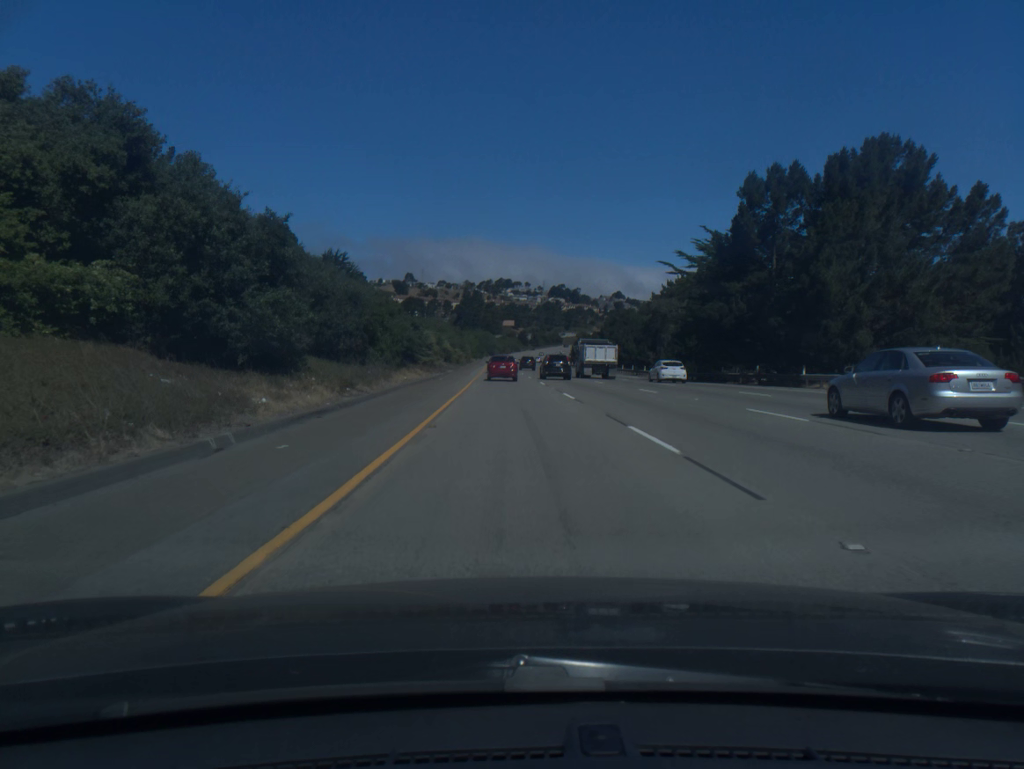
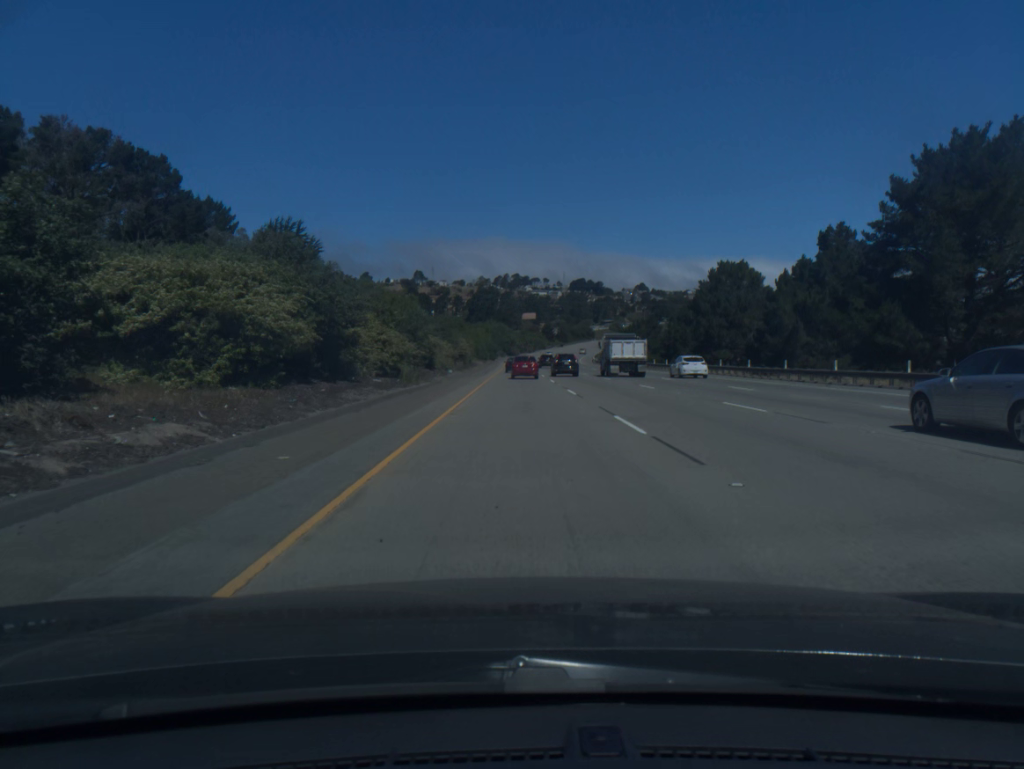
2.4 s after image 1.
(-1.6, +70.0) m; -1°
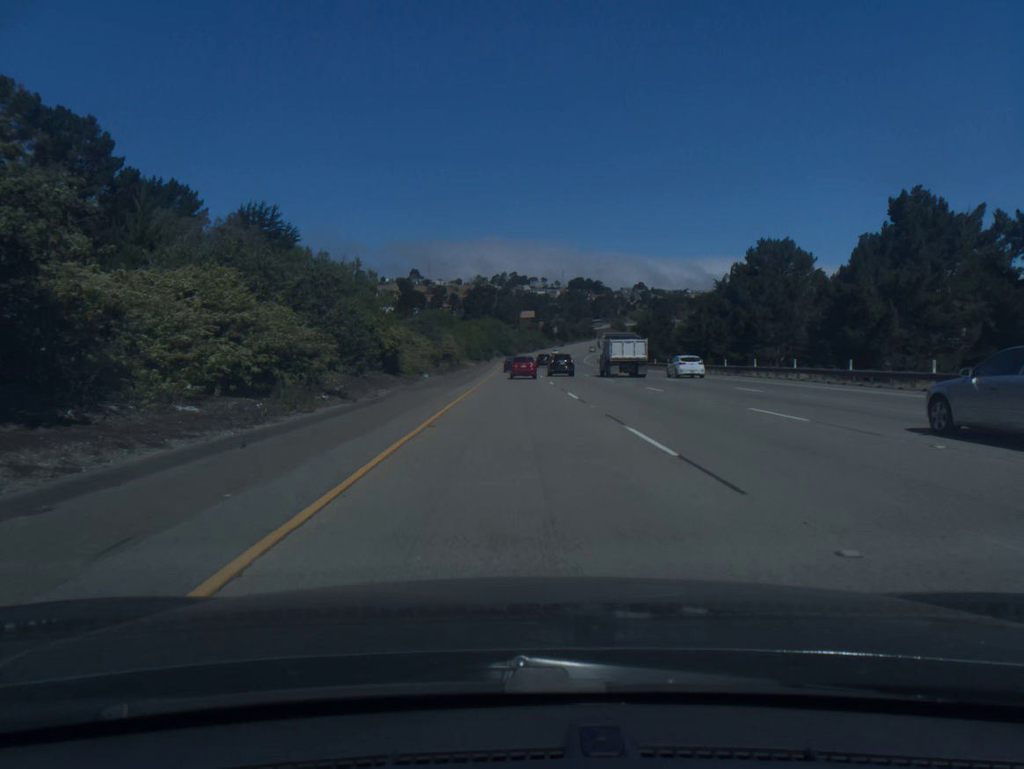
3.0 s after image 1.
(0.0, +17.5) m; 0°
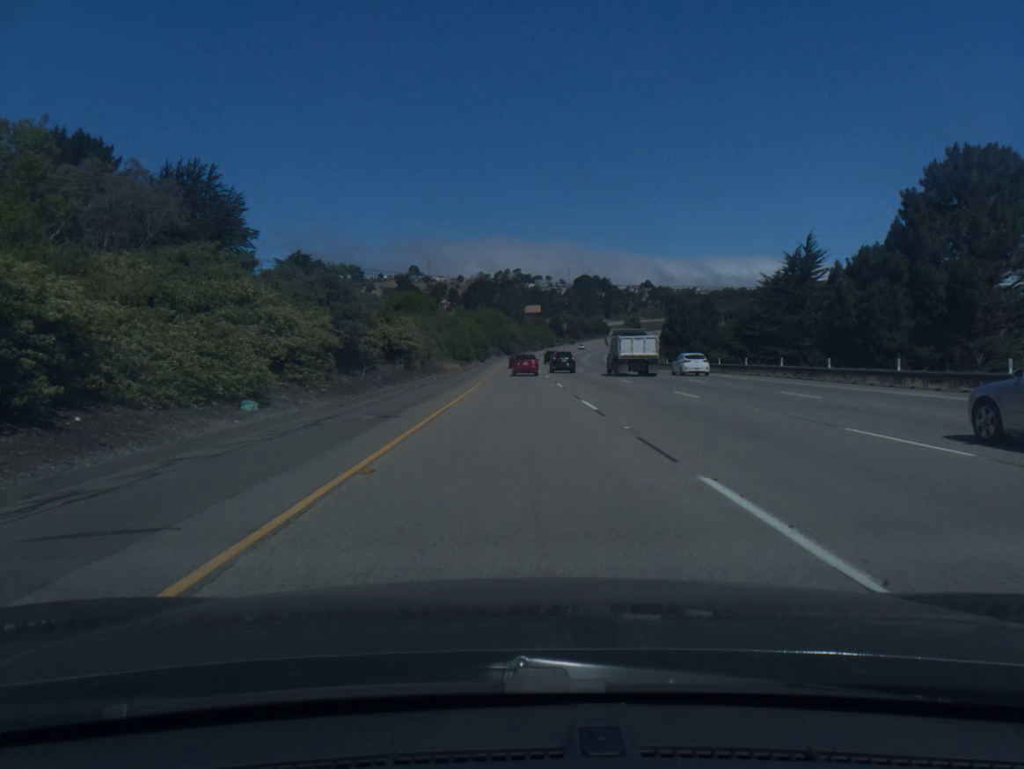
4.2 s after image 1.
(-0.1, +34.9) m; 0°
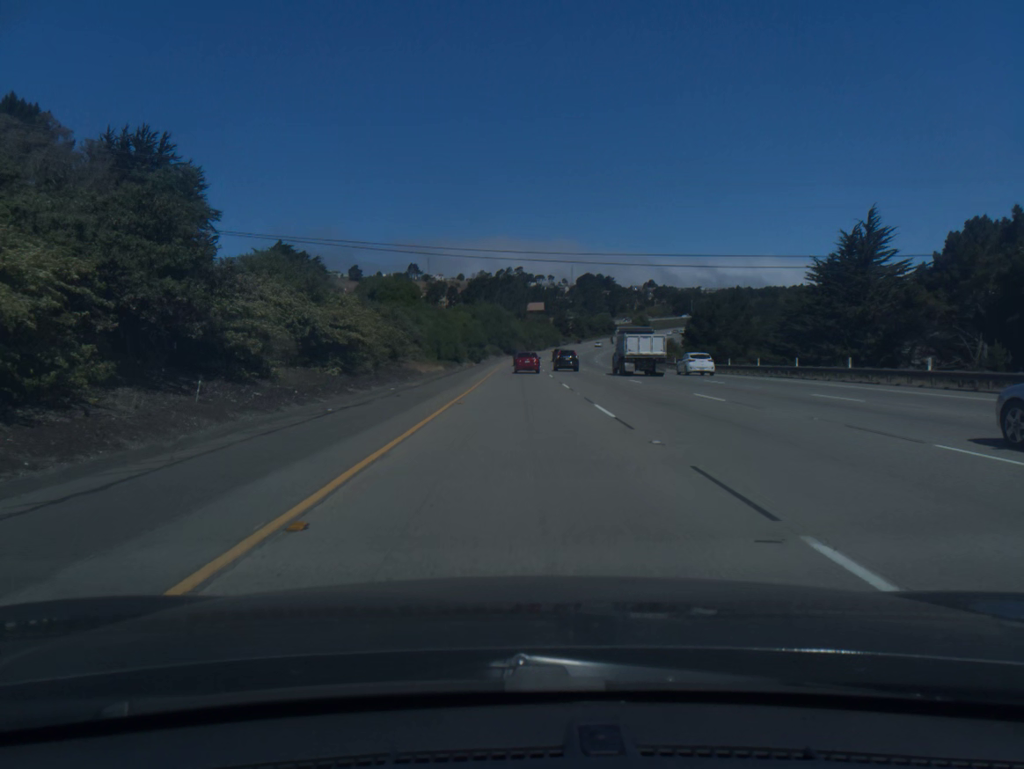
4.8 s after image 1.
(0.0, +17.4) m; 0°
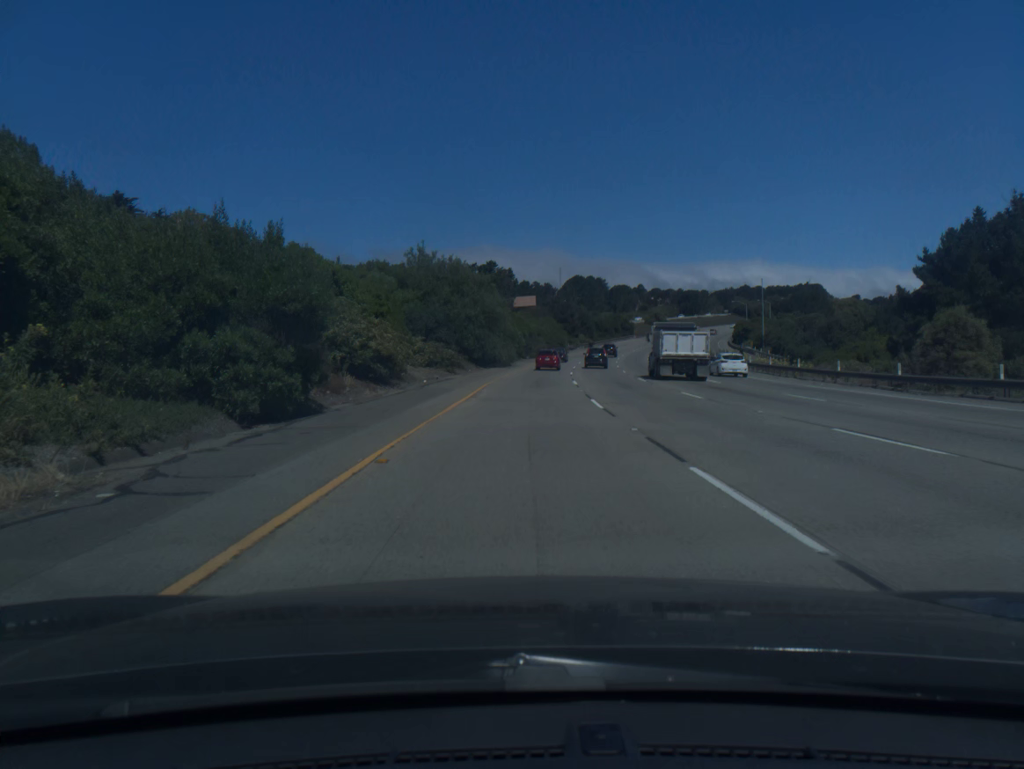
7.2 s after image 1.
(+0.2, +69.5) m; +1°
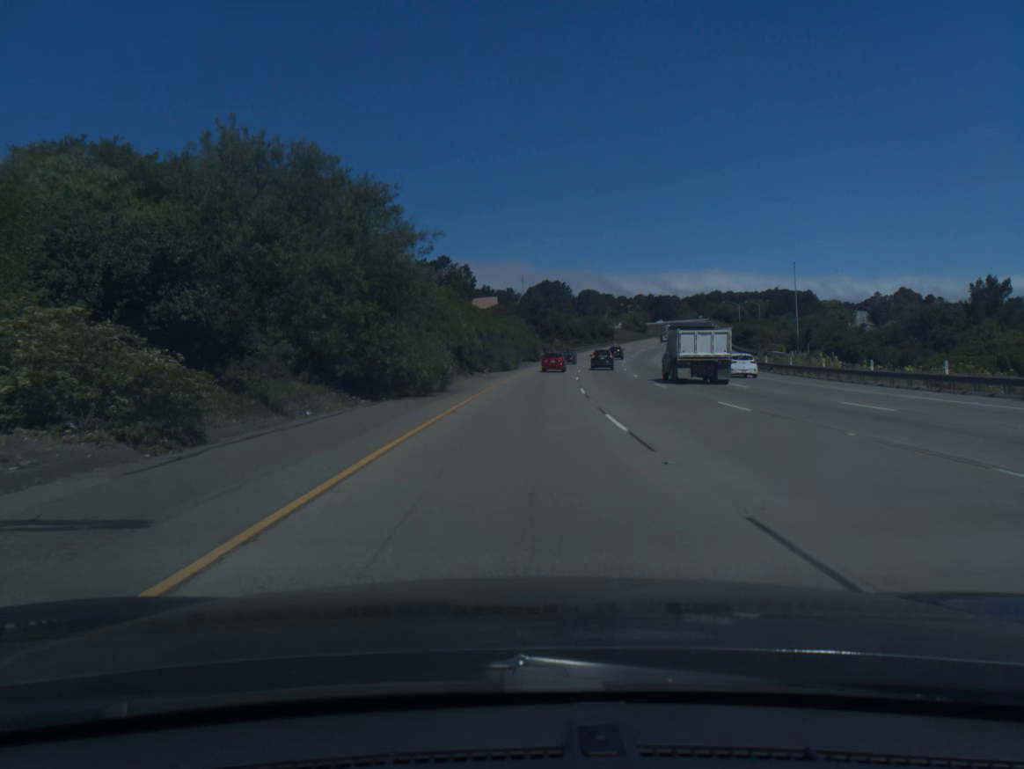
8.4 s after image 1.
(+0.7, +34.7) m; +3°
